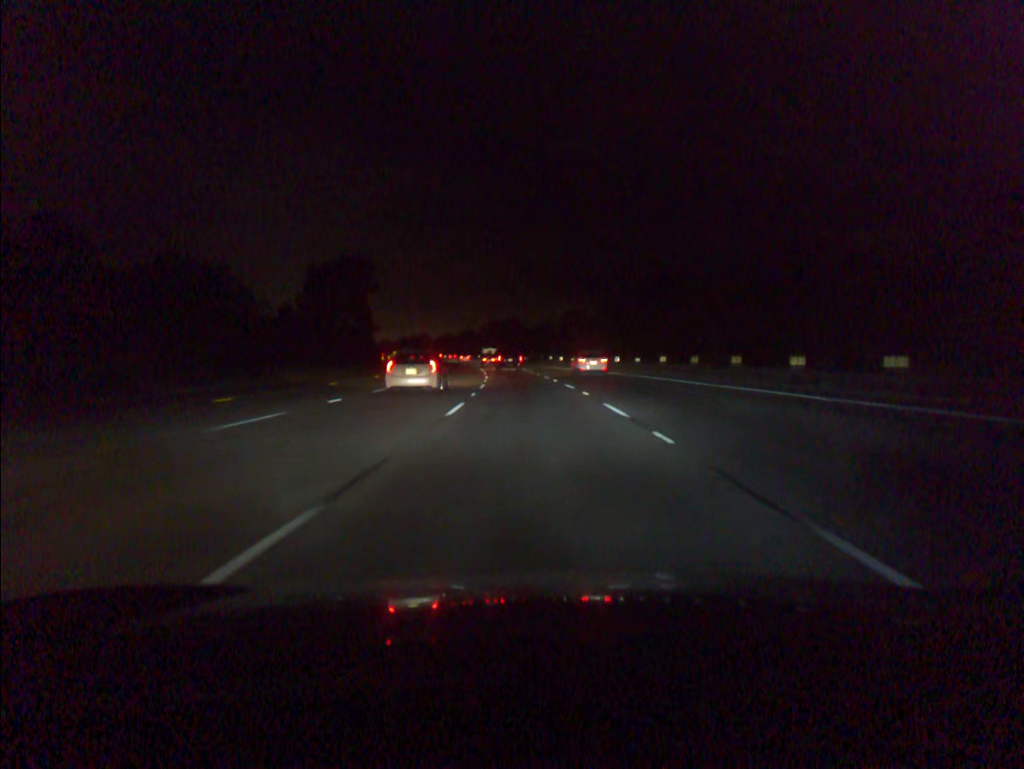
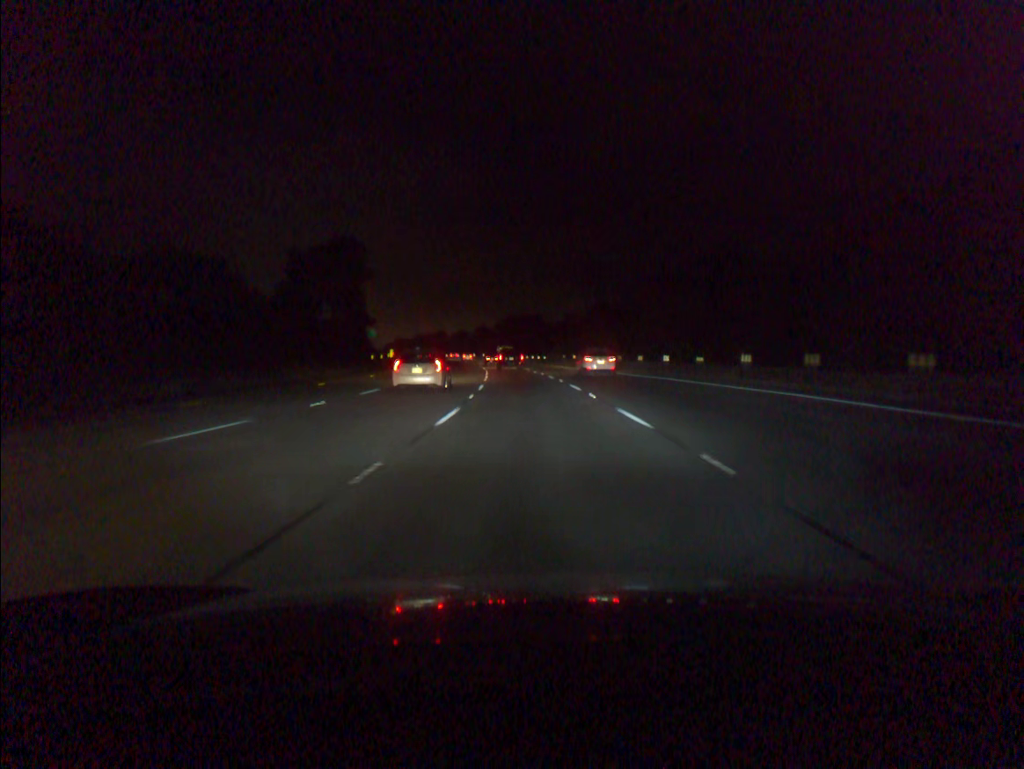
(-0.2, +17.1) m; -1°
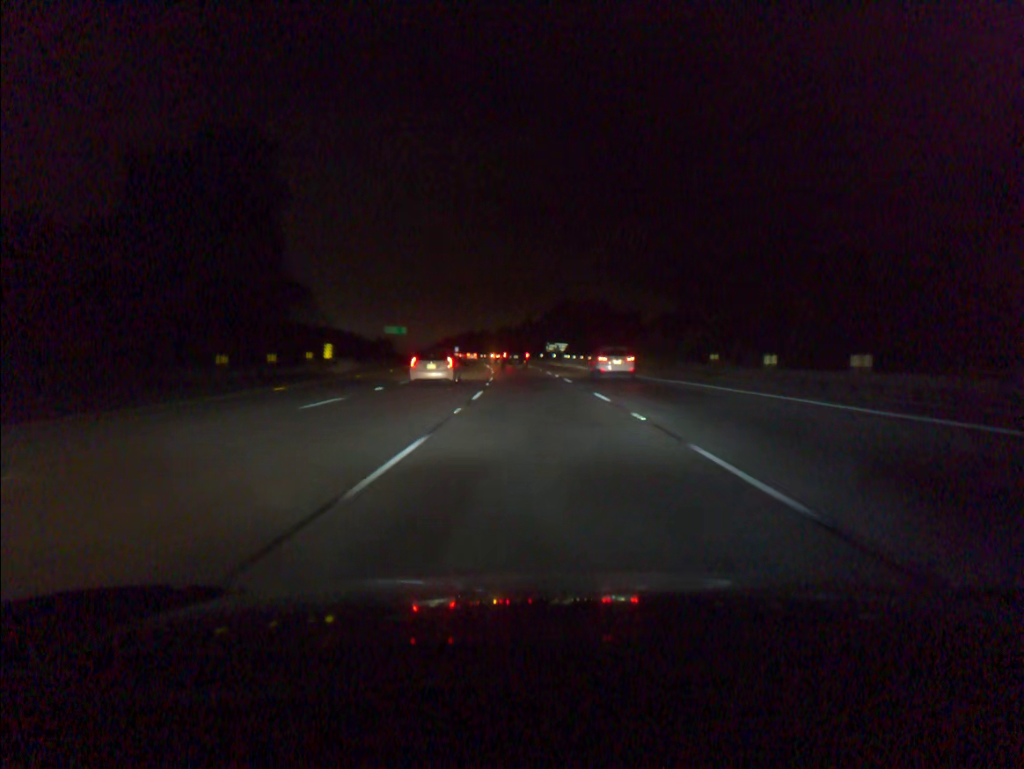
(-1.8, +51.2) m; -4°
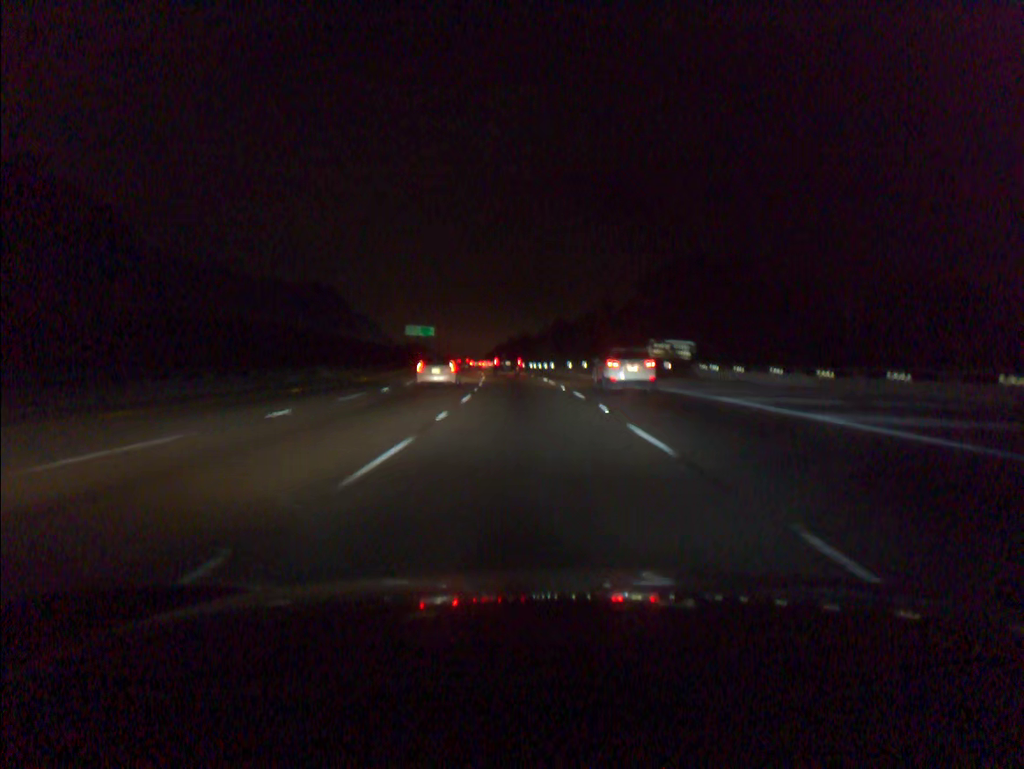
(-2.6, +68.3) m; -5°
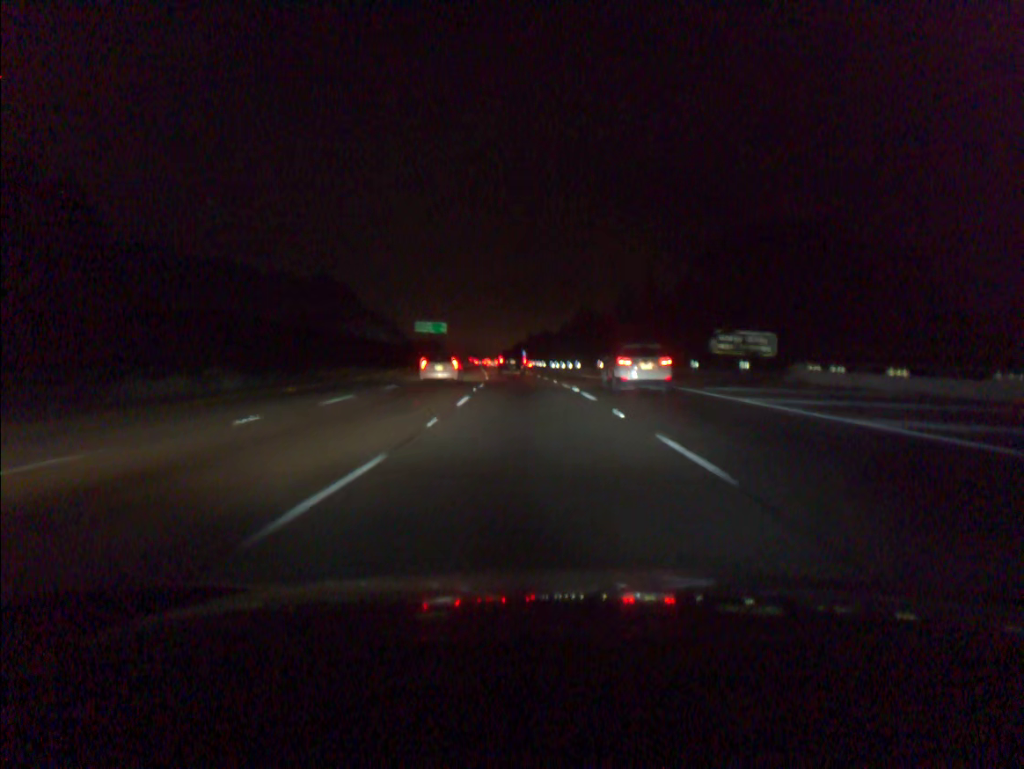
(-0.2, +17.1) m; -1°
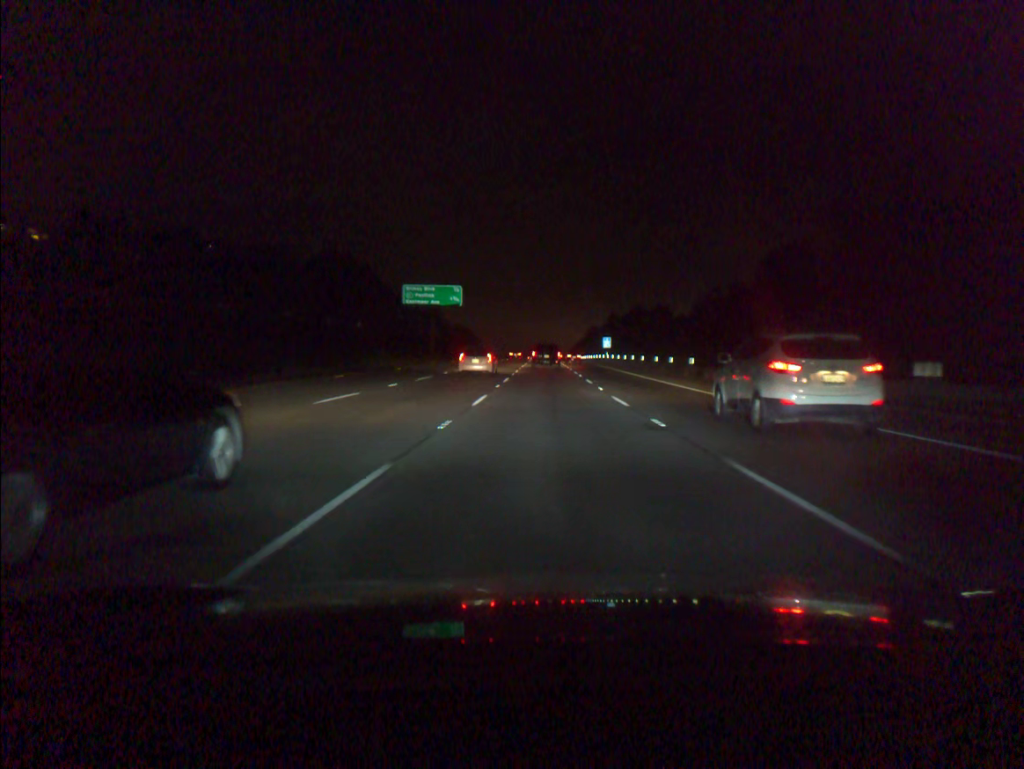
(-4.4, +84.6) m; -5°
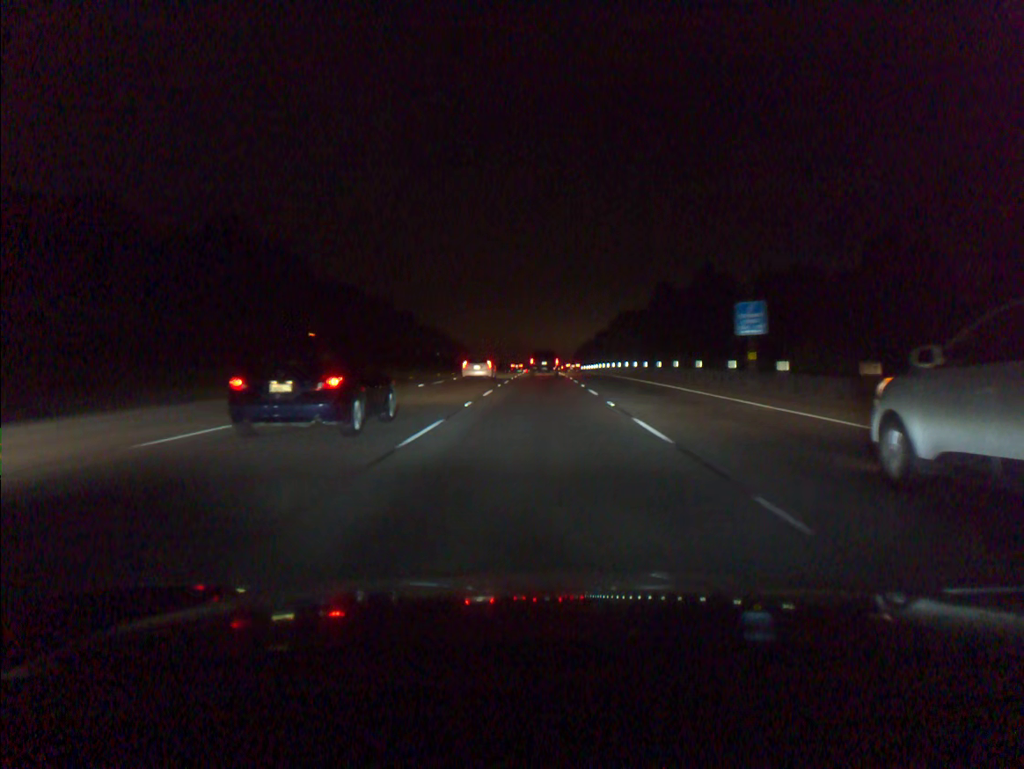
(+0.3, +81.1) m; 0°
